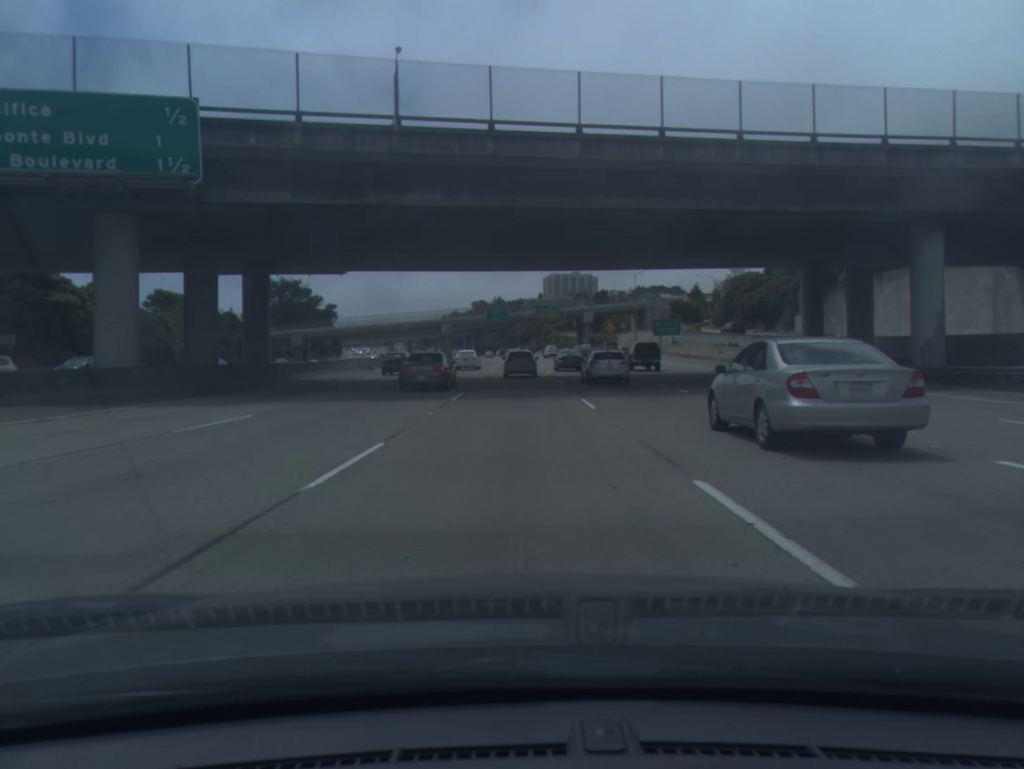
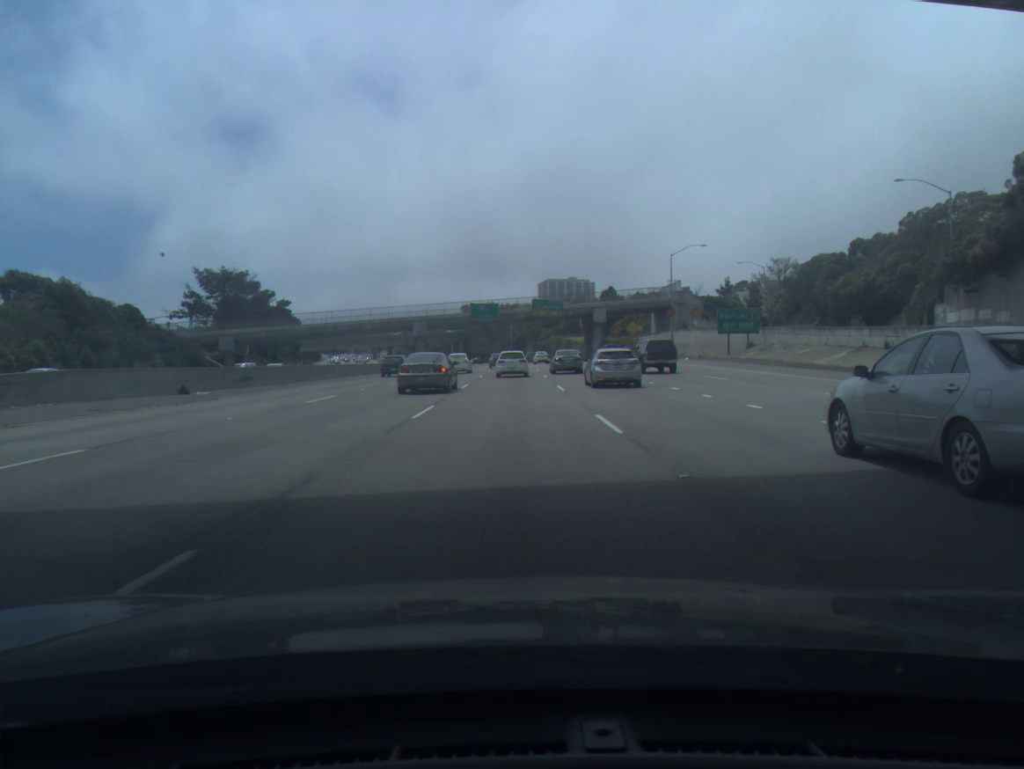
(+0.1, +35.4) m; 0°
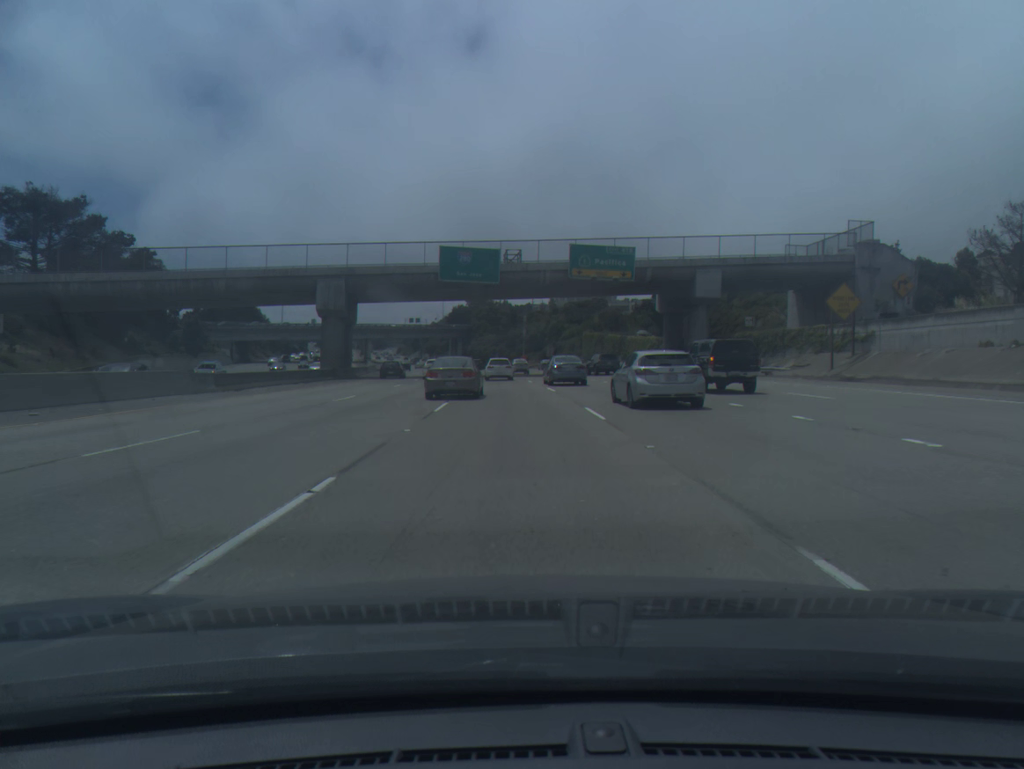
(-0.5, +69.8) m; -1°
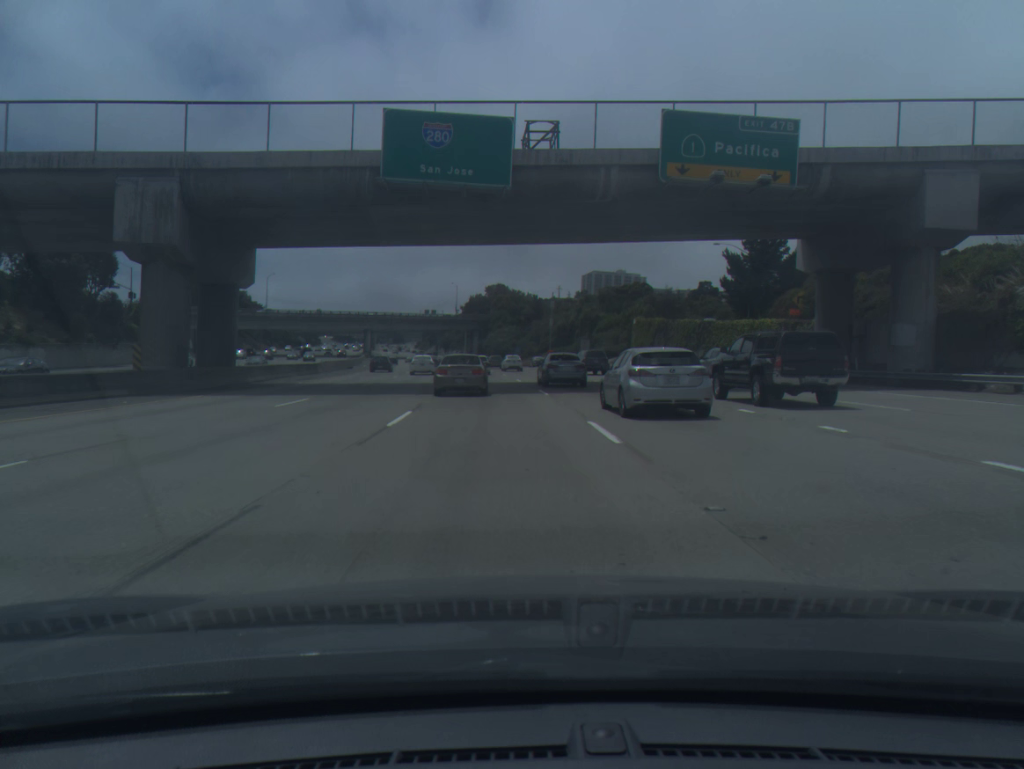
(-0.3, +34.0) m; -1°
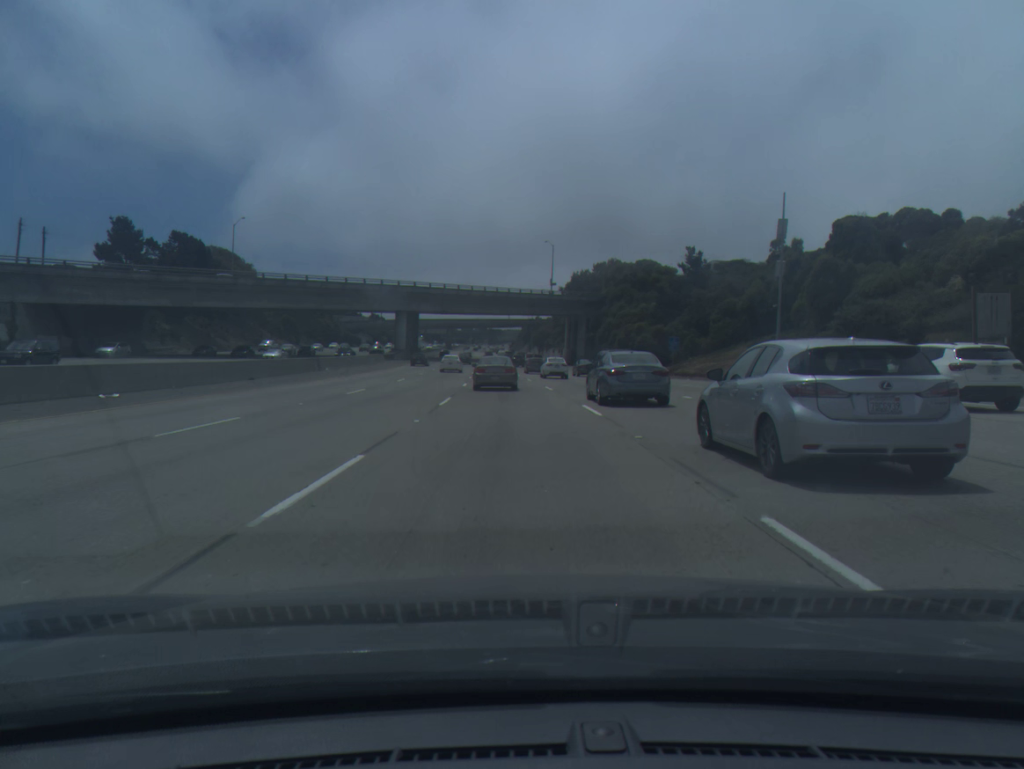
(-5.4, +81.5) m; -7°
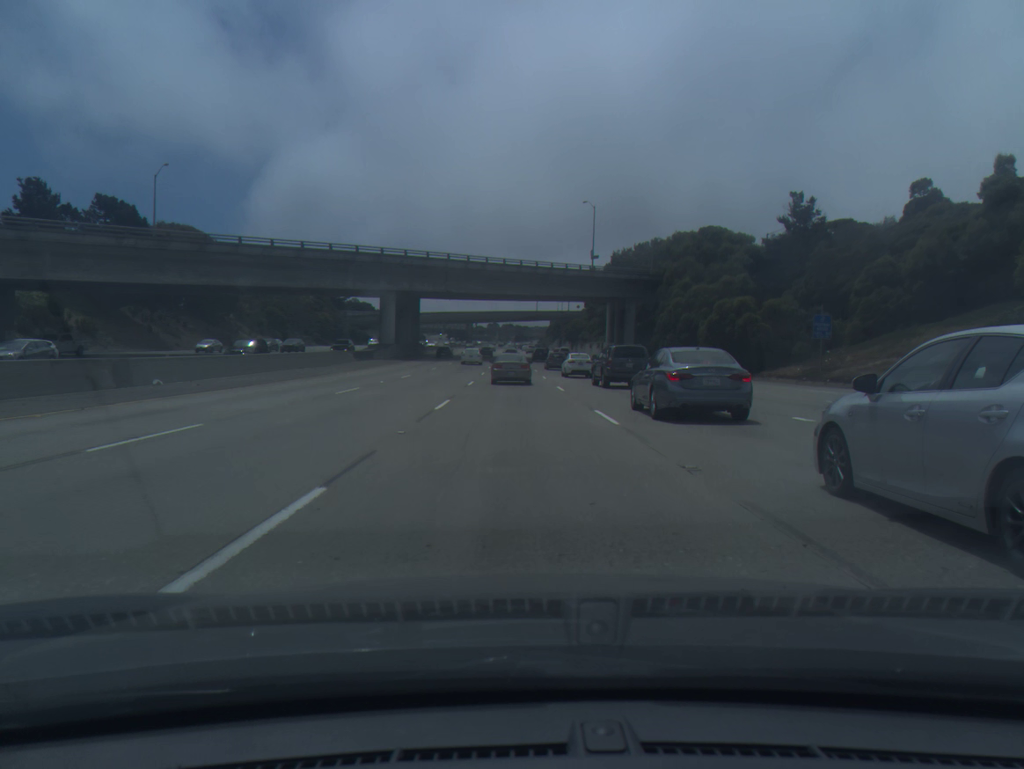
(-0.6, +31.7) m; -2°
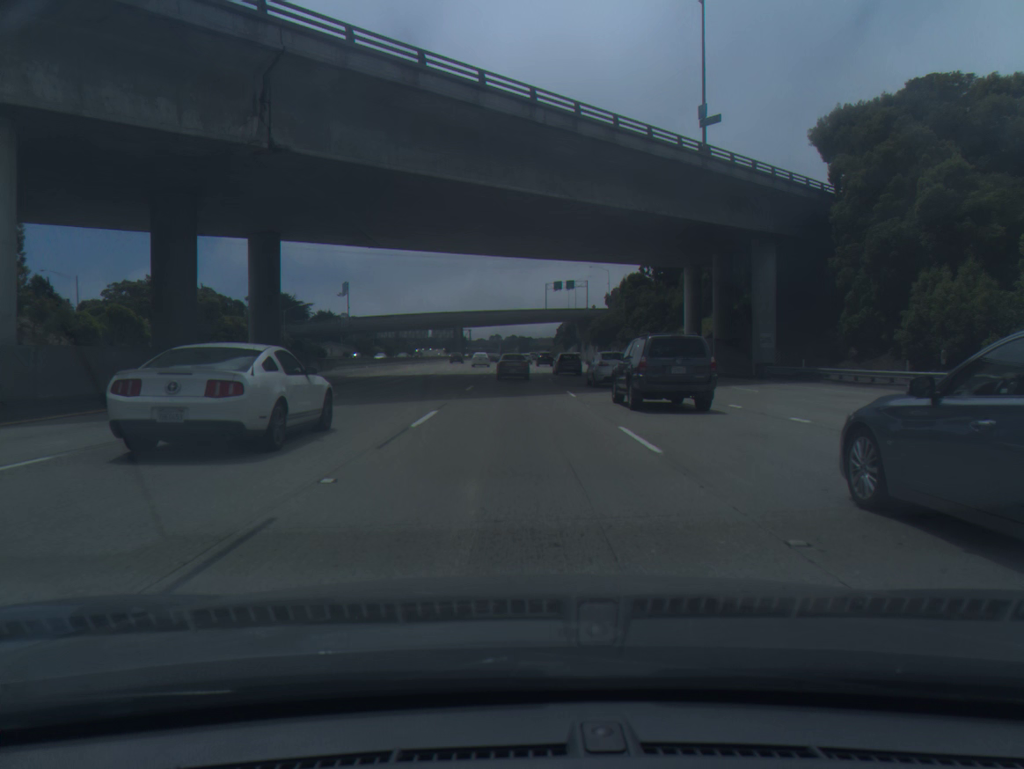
(-0.6, +62.8) m; 0°
